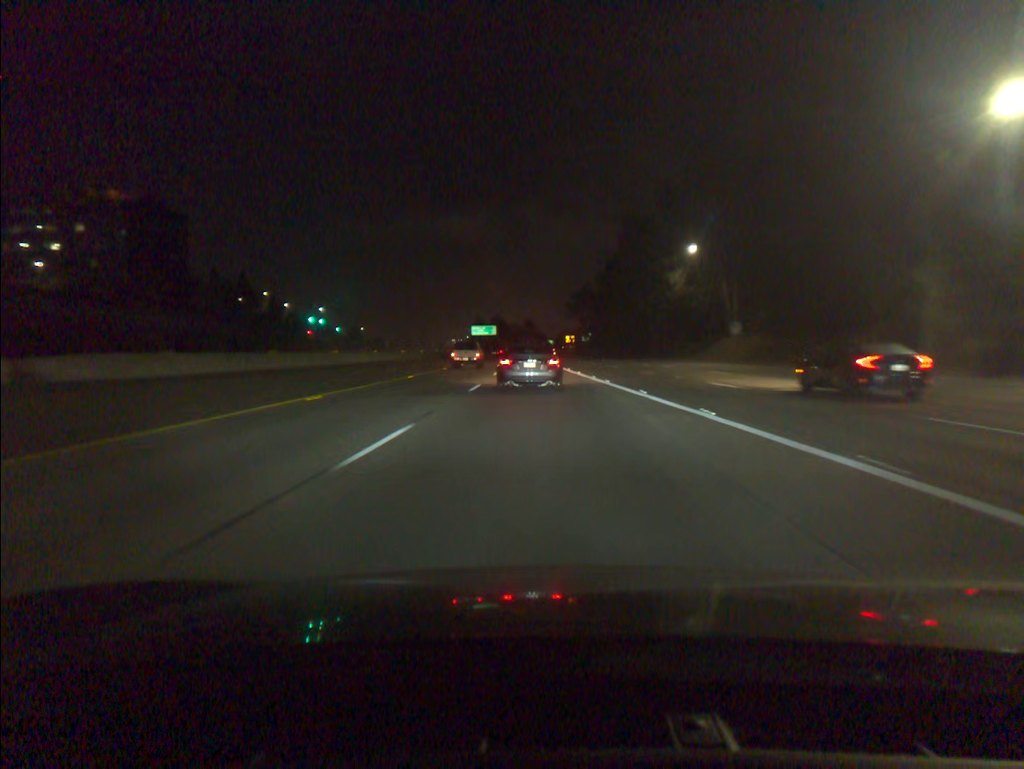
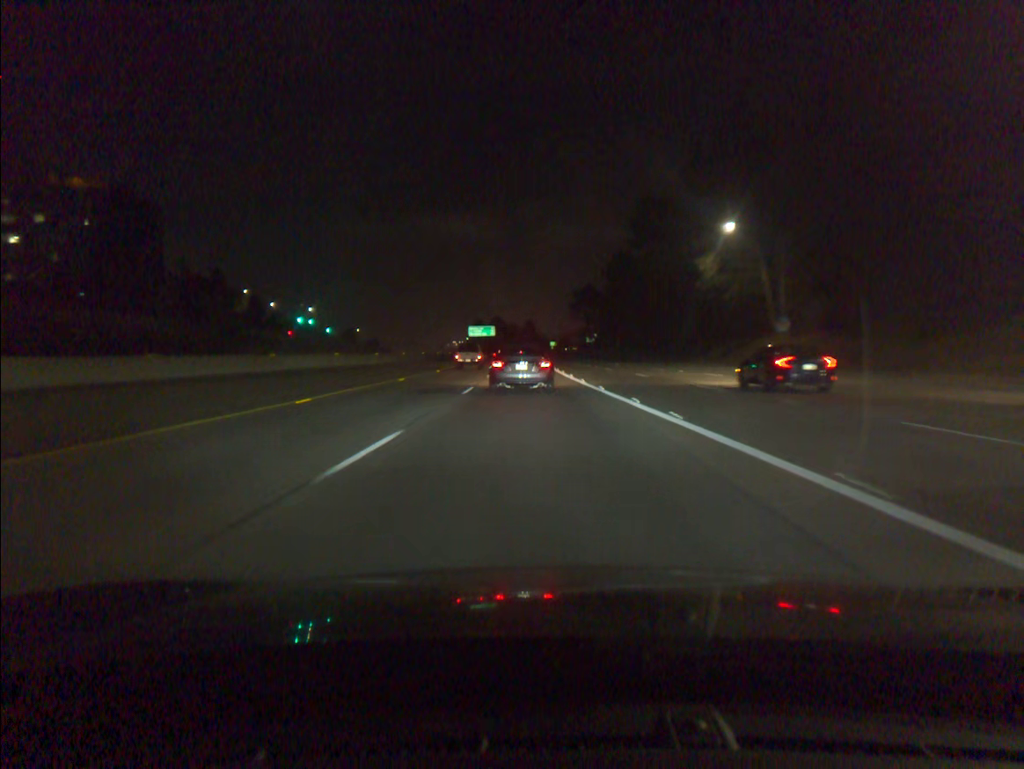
(0.0, +15.0) m; 0°
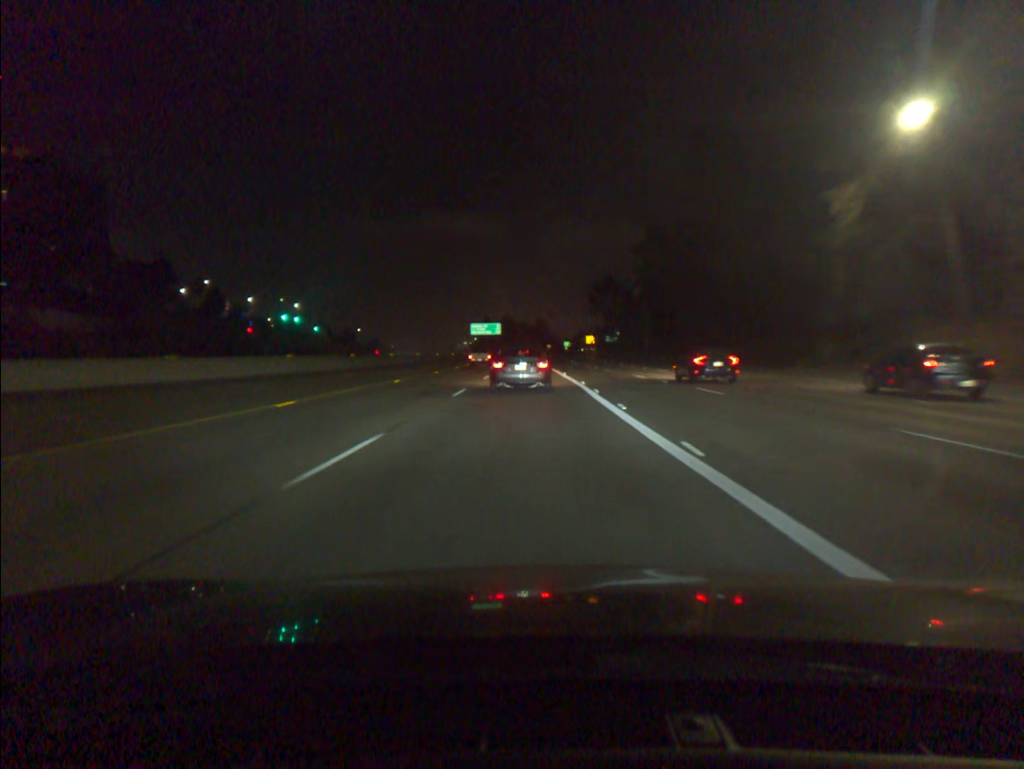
(-0.2, +29.8) m; -1°
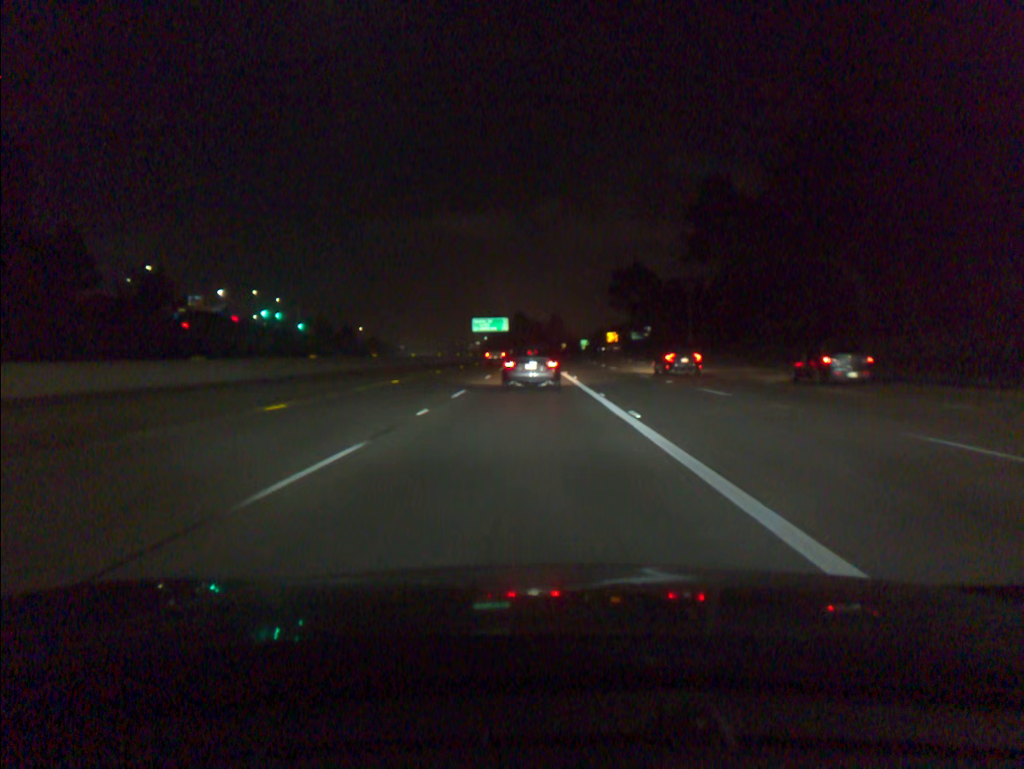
(-0.2, +30.0) m; -1°
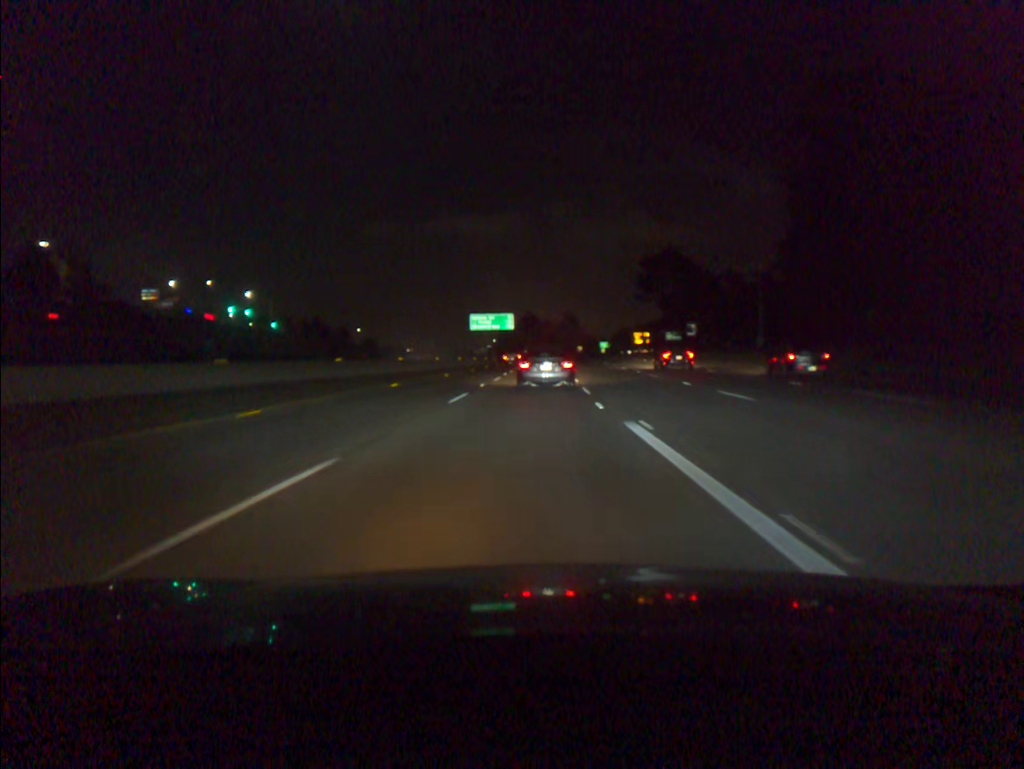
(-0.2, +31.0) m; -1°
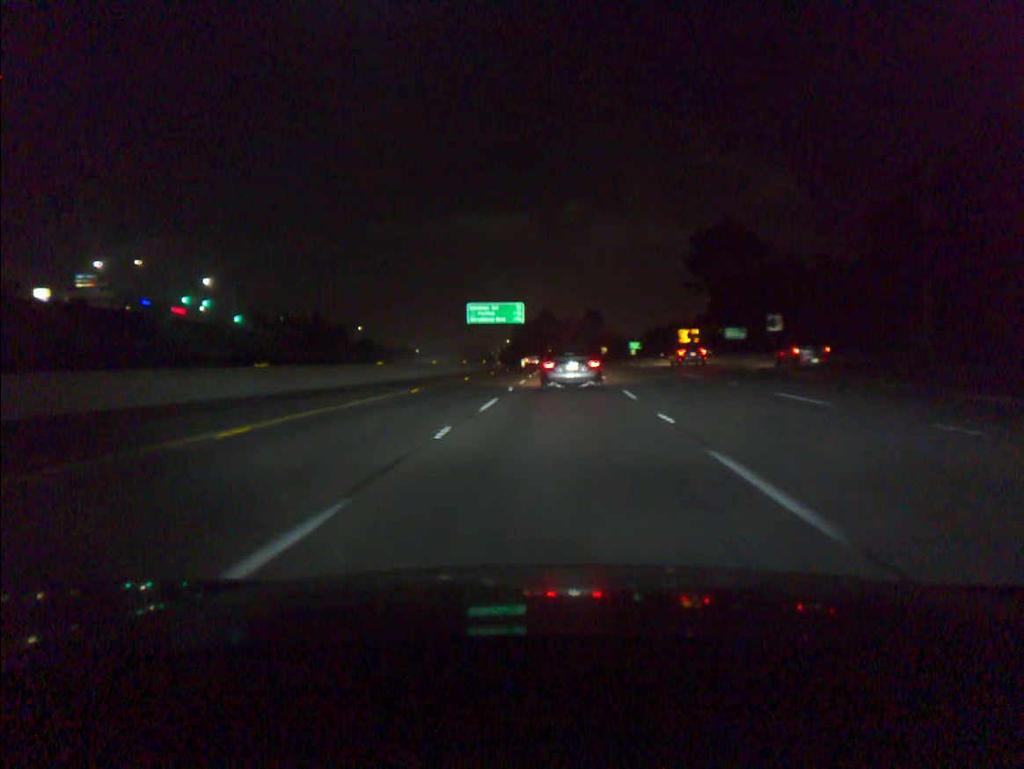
(-0.4, +32.2) m; -1°
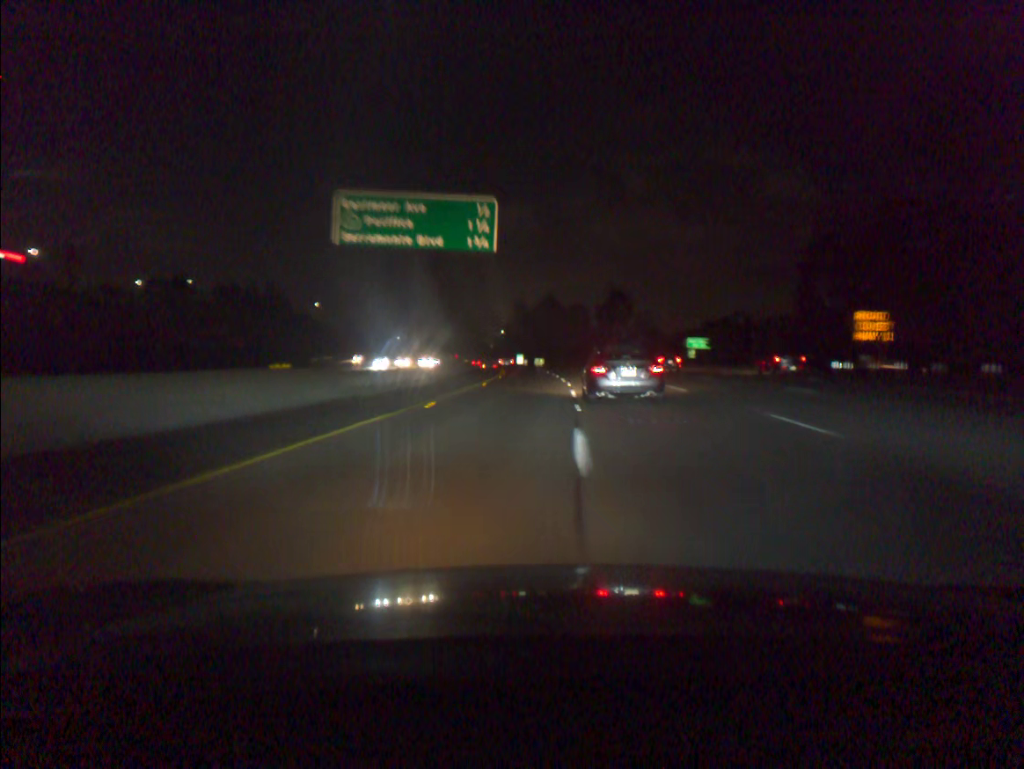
(-0.1, +66.6) m; 0°
